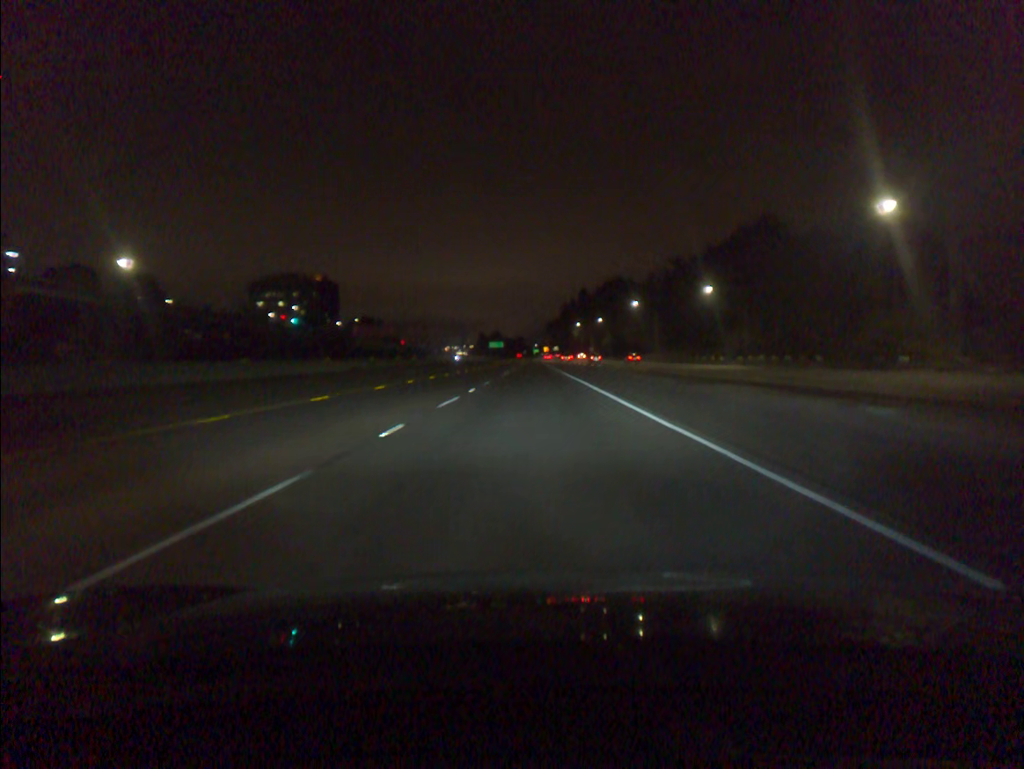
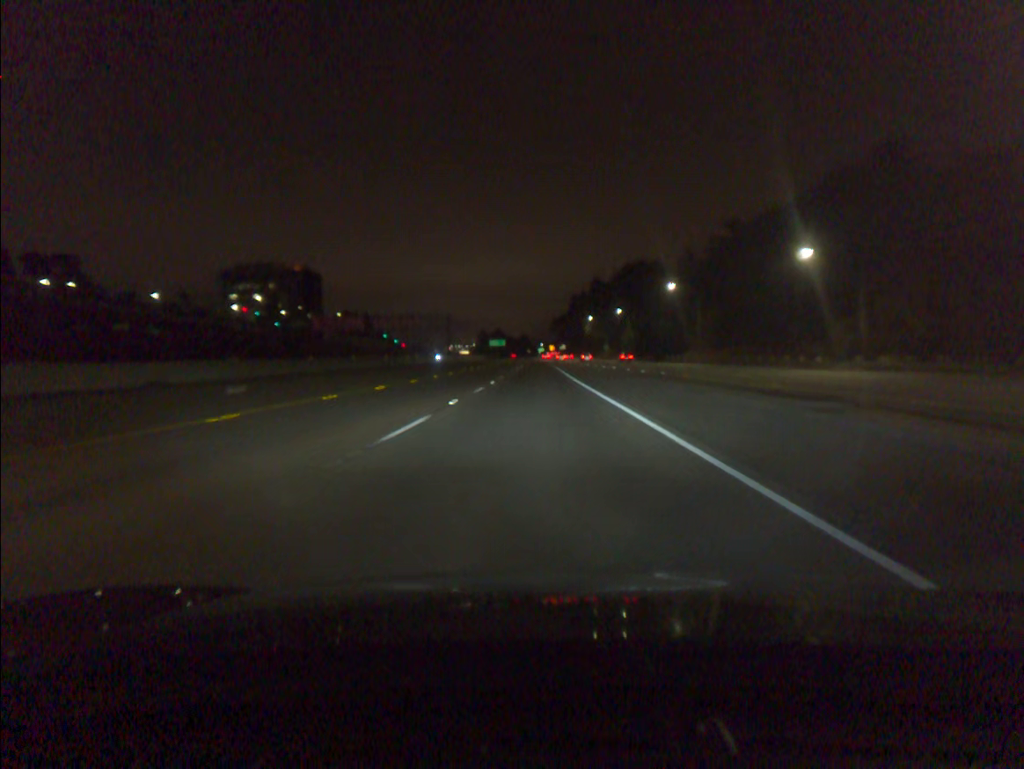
(-0.1, +36.5) m; 0°
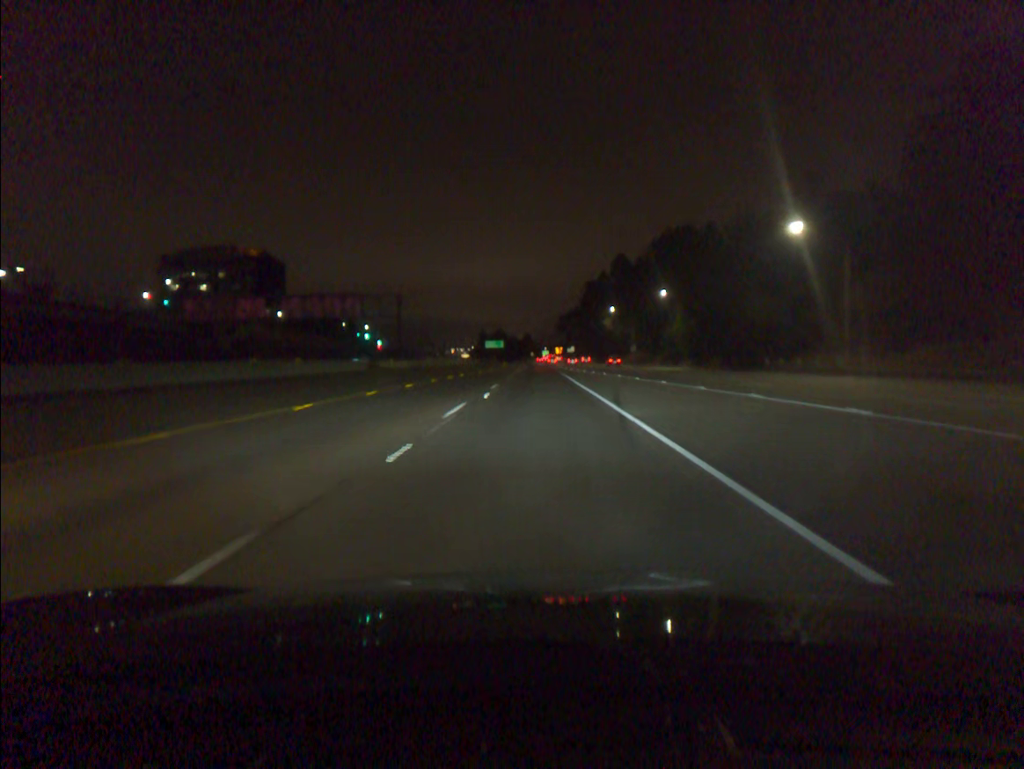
(-0.2, +54.9) m; 0°
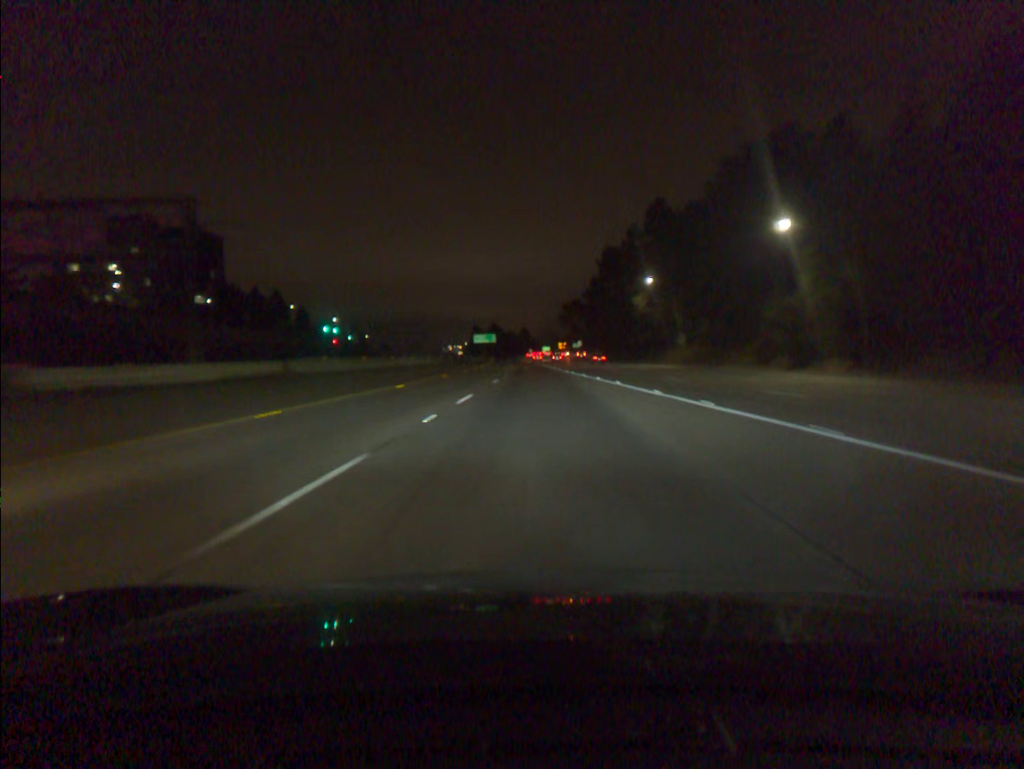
(0.0, +55.0) m; 0°
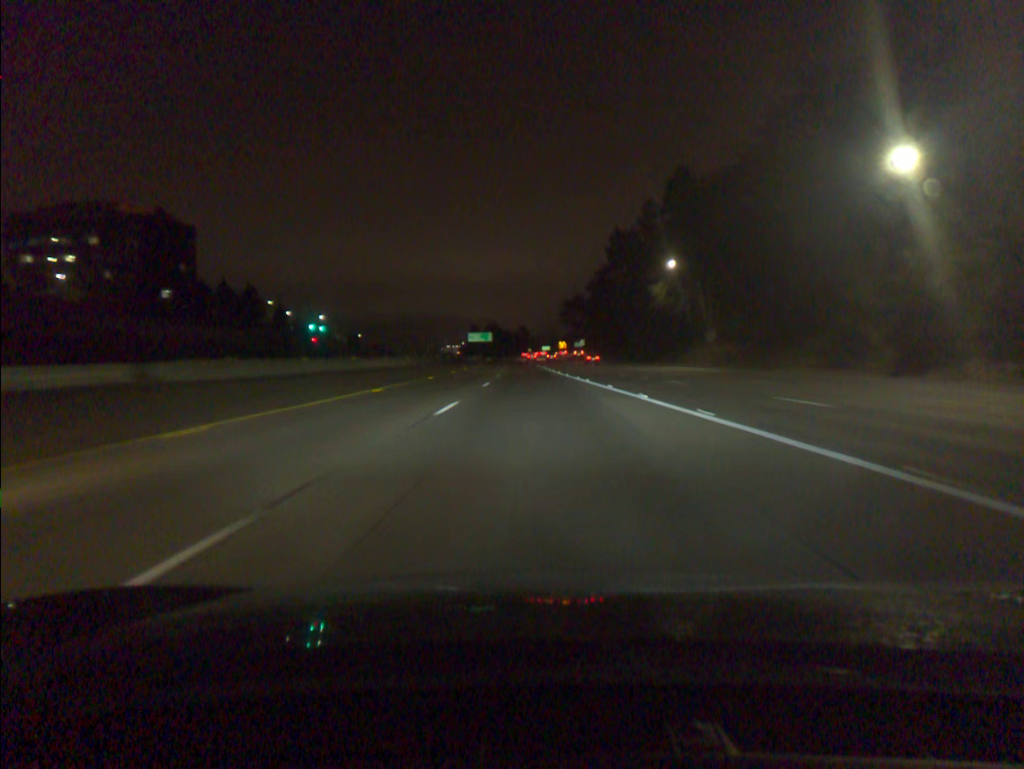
(0.0, +18.4) m; 0°
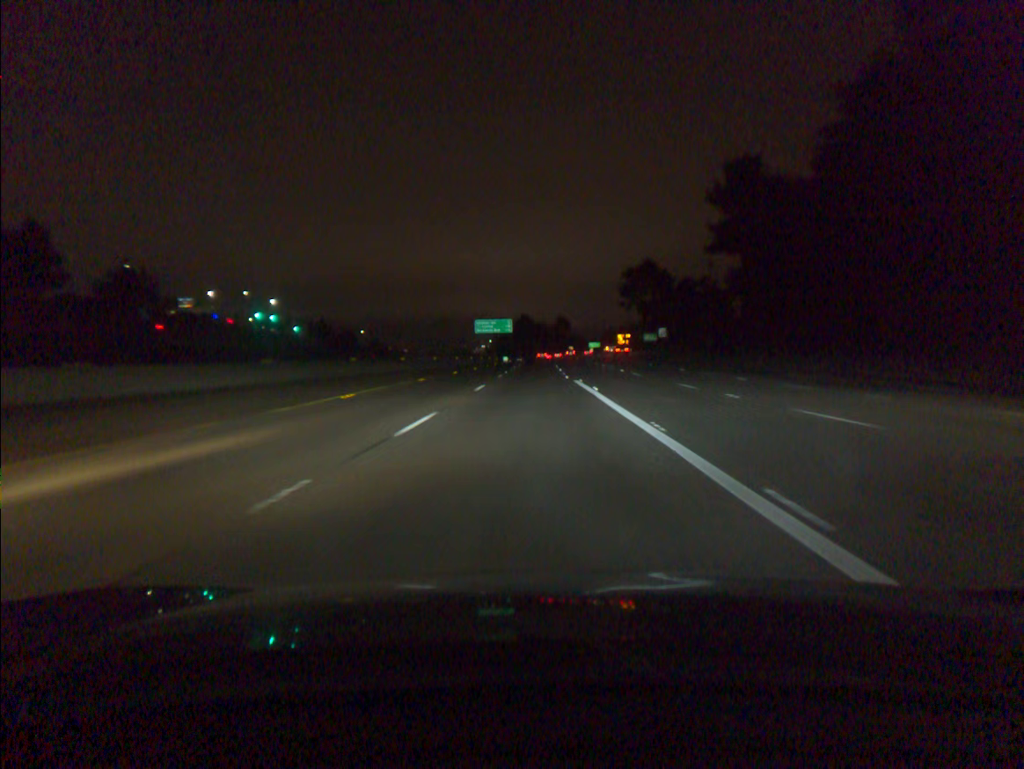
(-2.1, +91.7) m; -3°
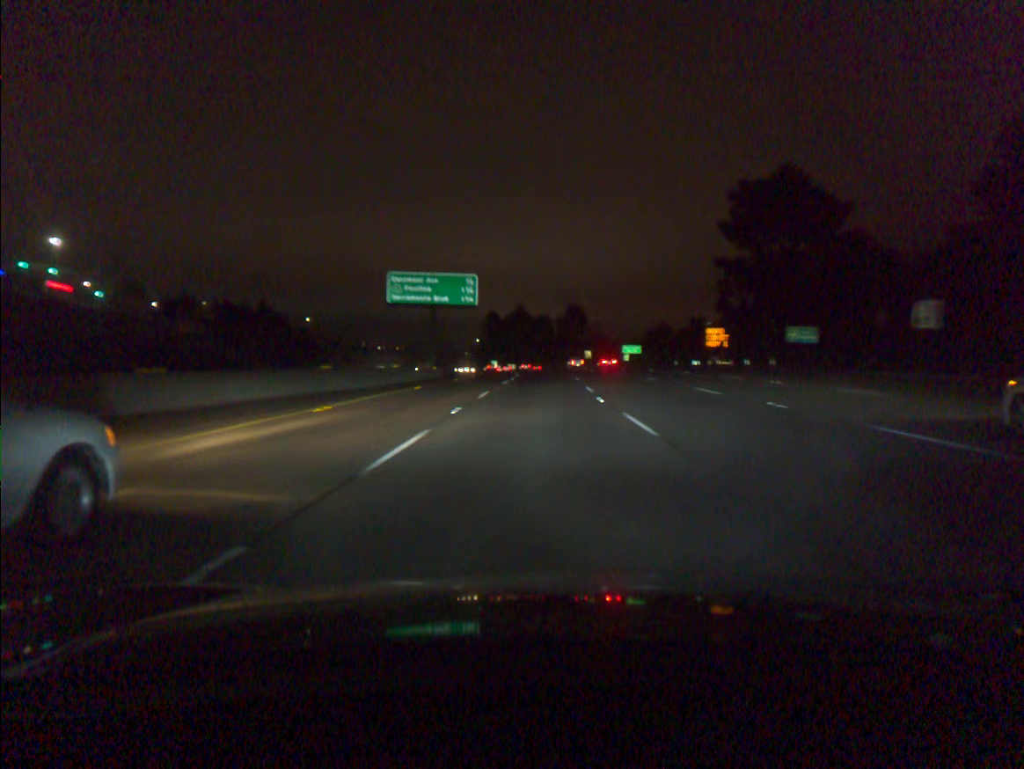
(-0.4, +91.5) m; 0°
